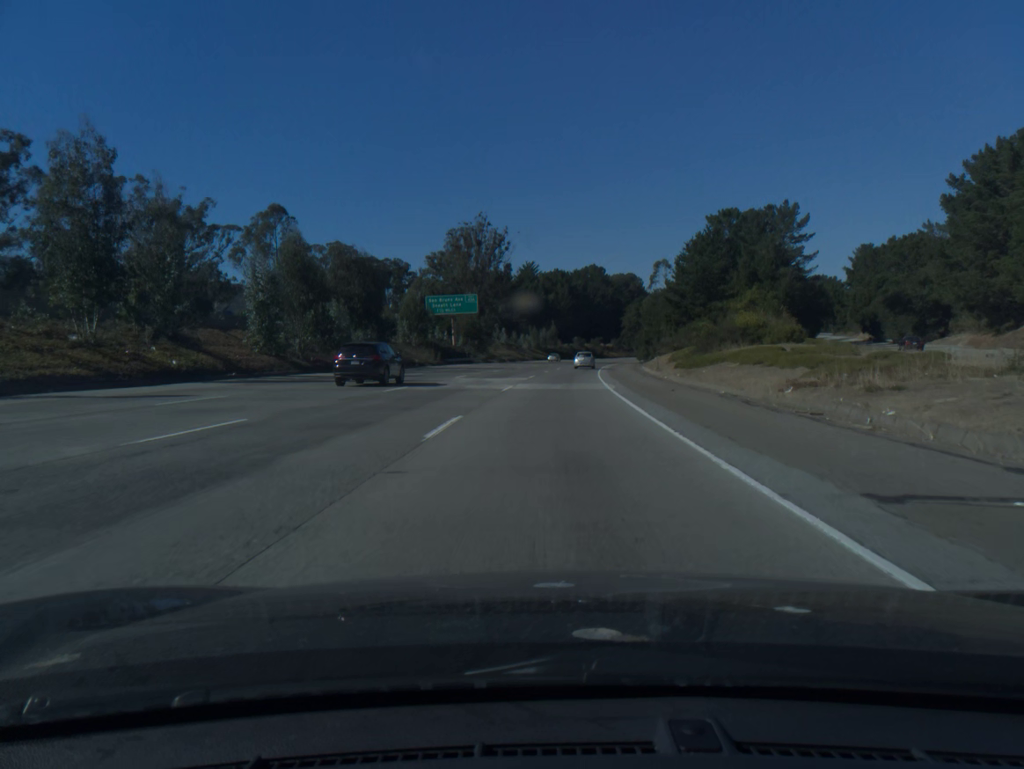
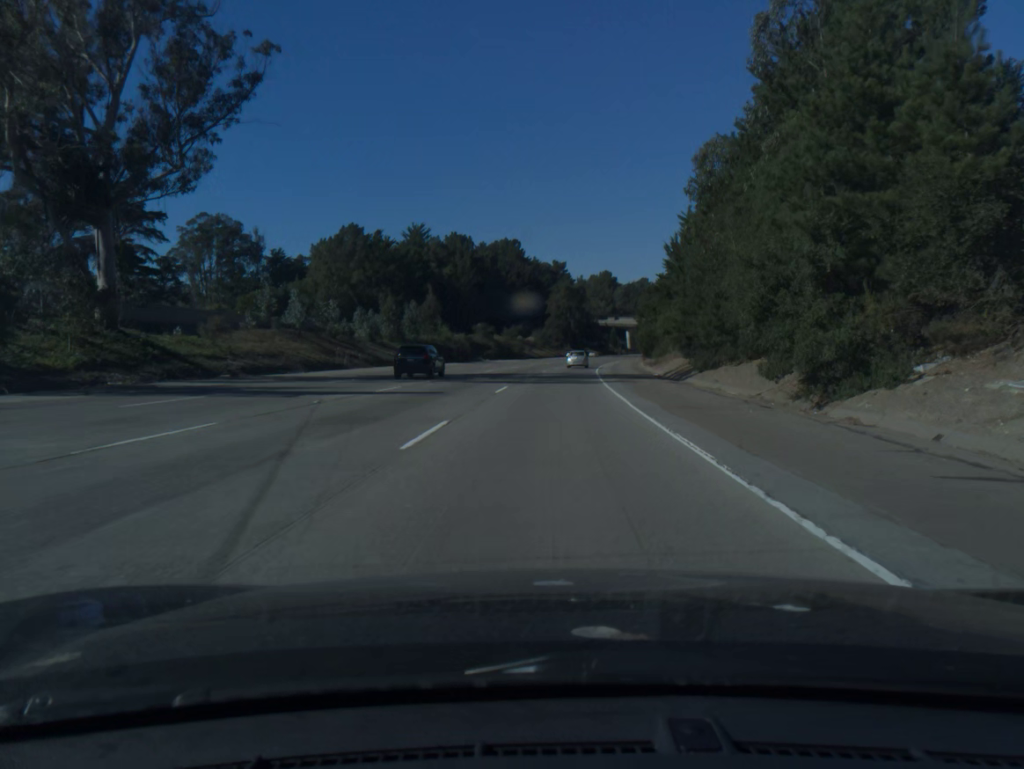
(+5.1, +88.1) m; +6°
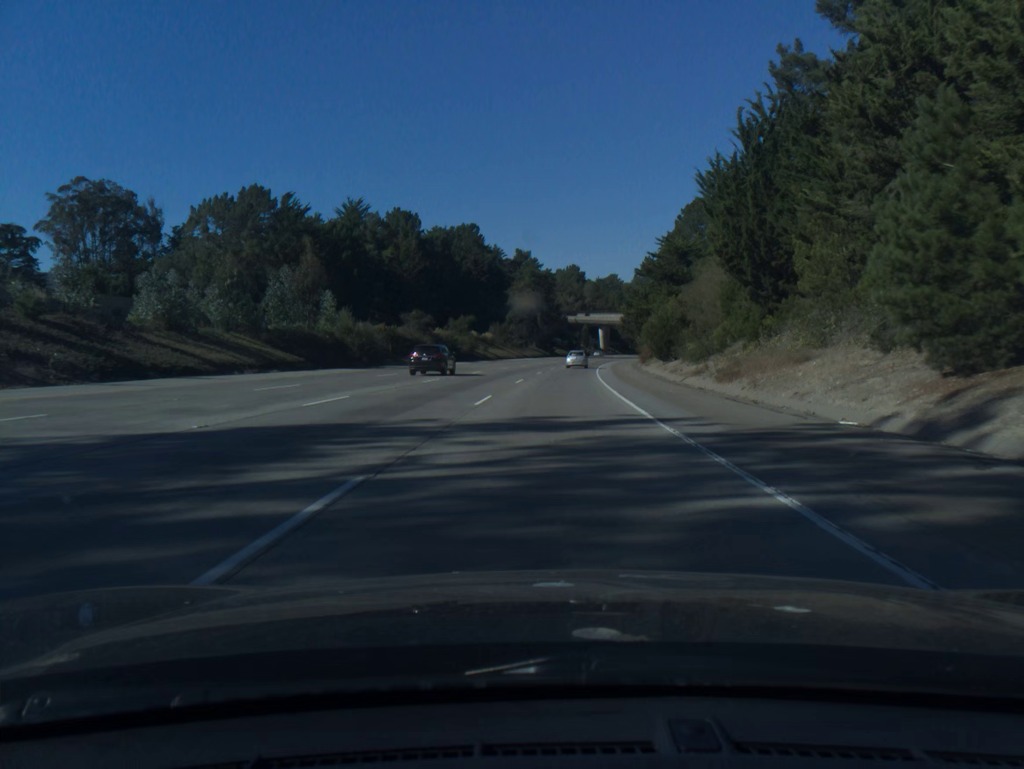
(+0.8, +35.5) m; +3°
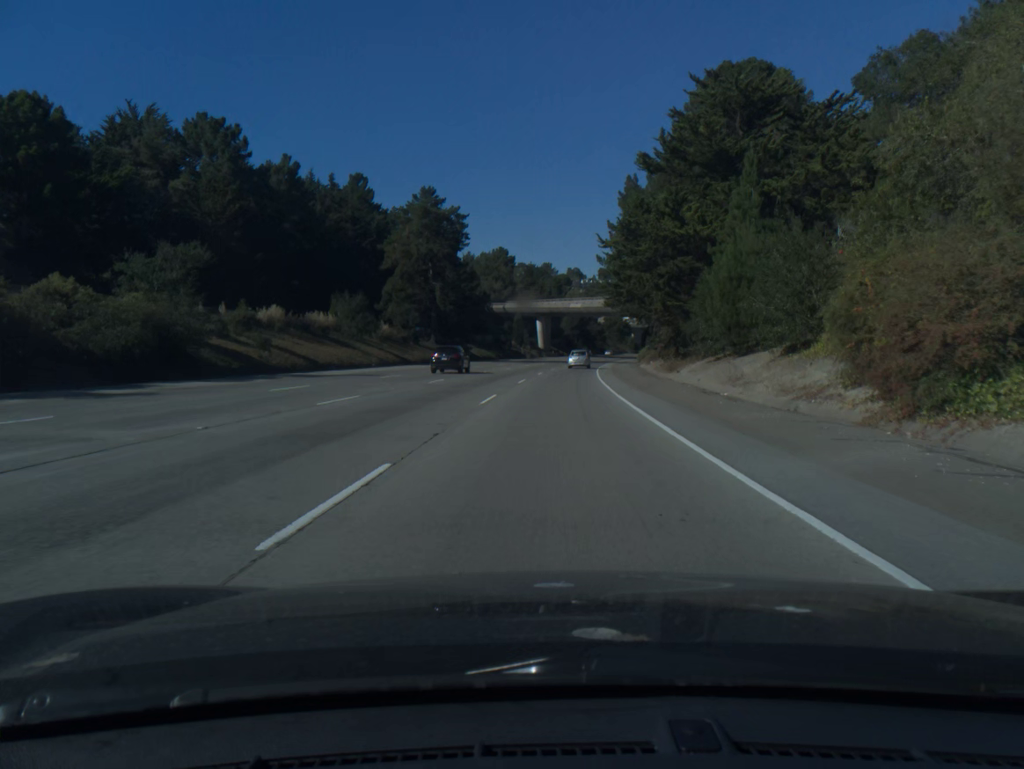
(+3.3, +71.3) m; +5°
